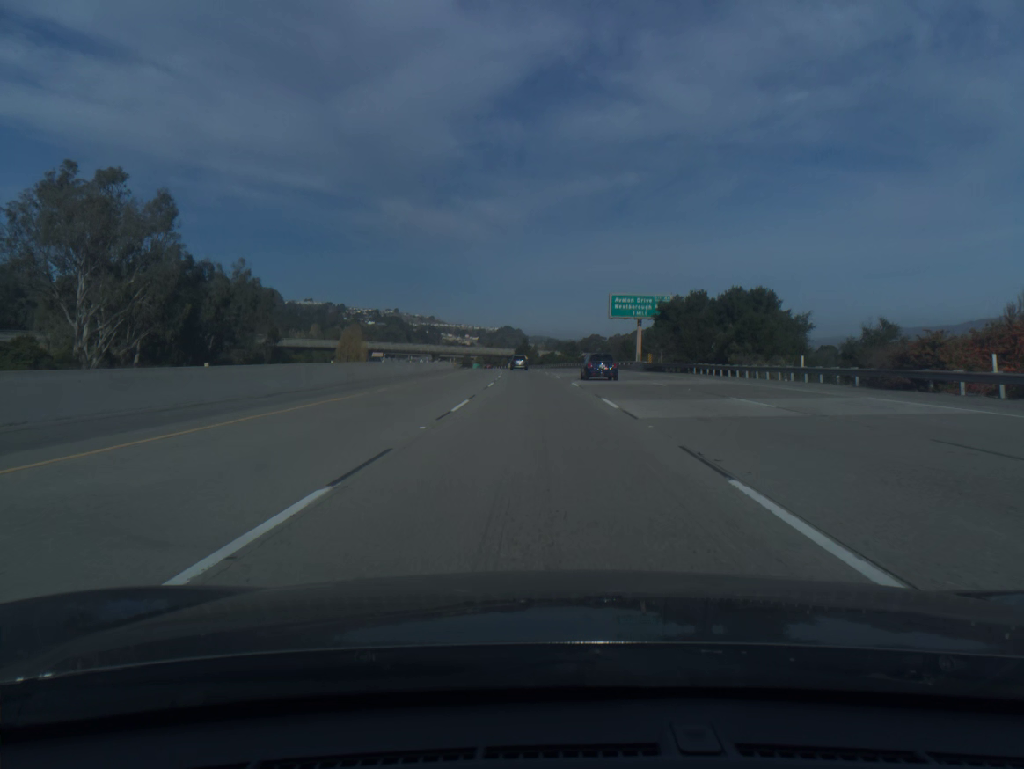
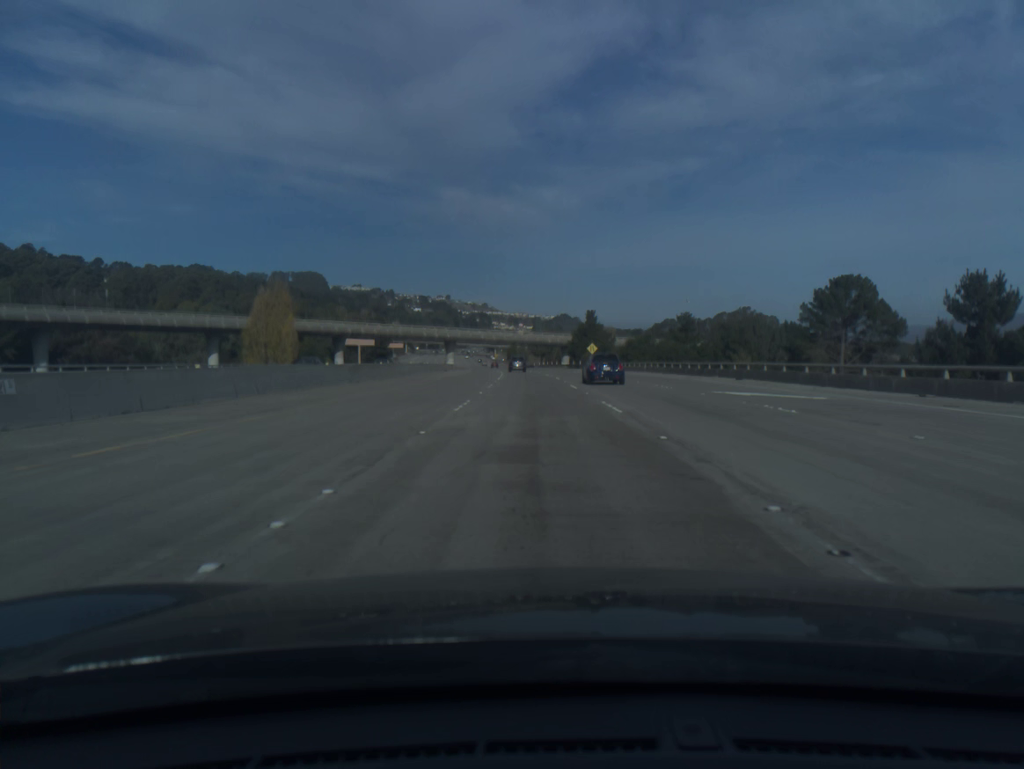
(-3.5, +103.1) m; -4°
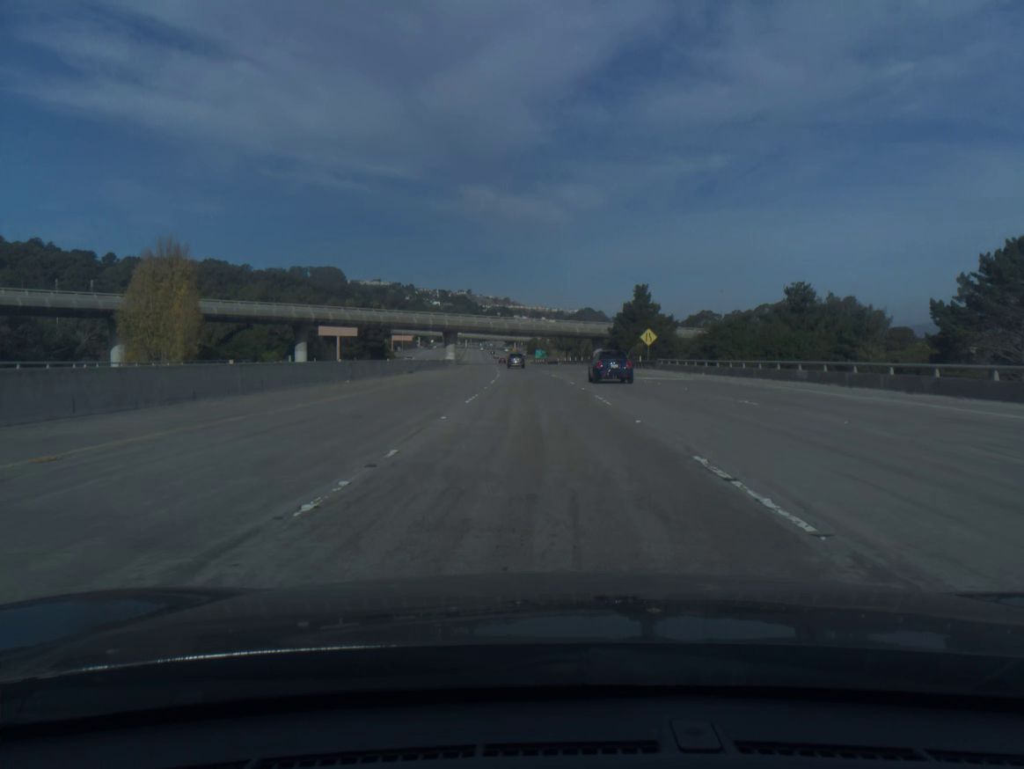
(-0.6, +41.1) m; -2°
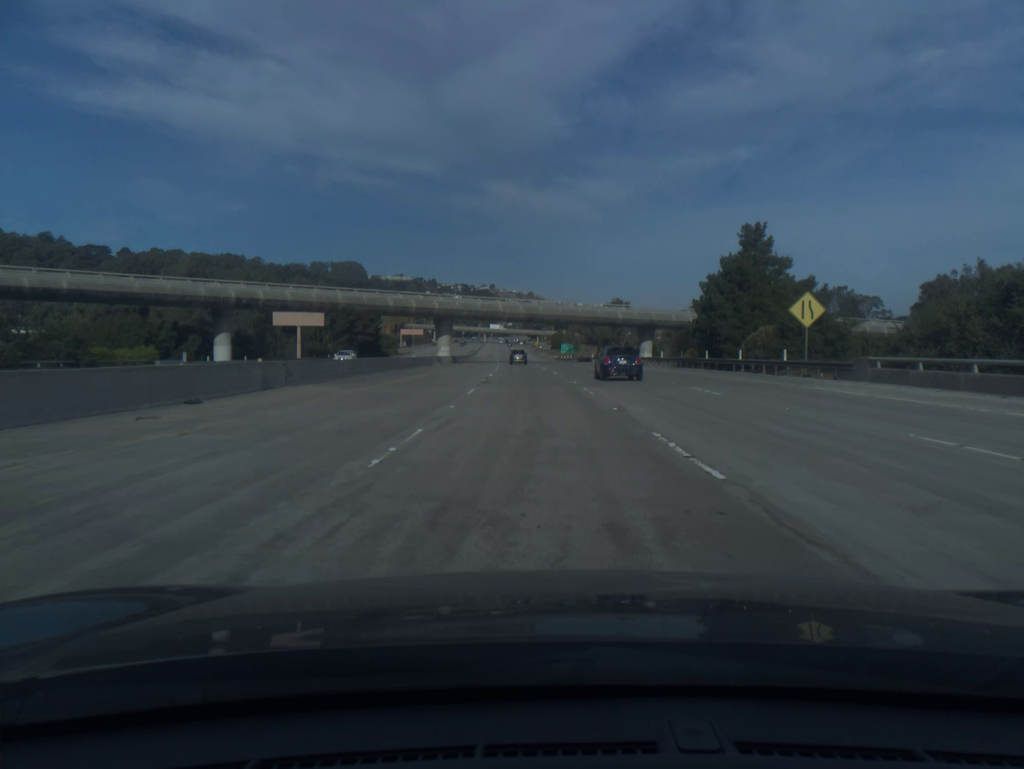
(-0.6, +41.2) m; -2°
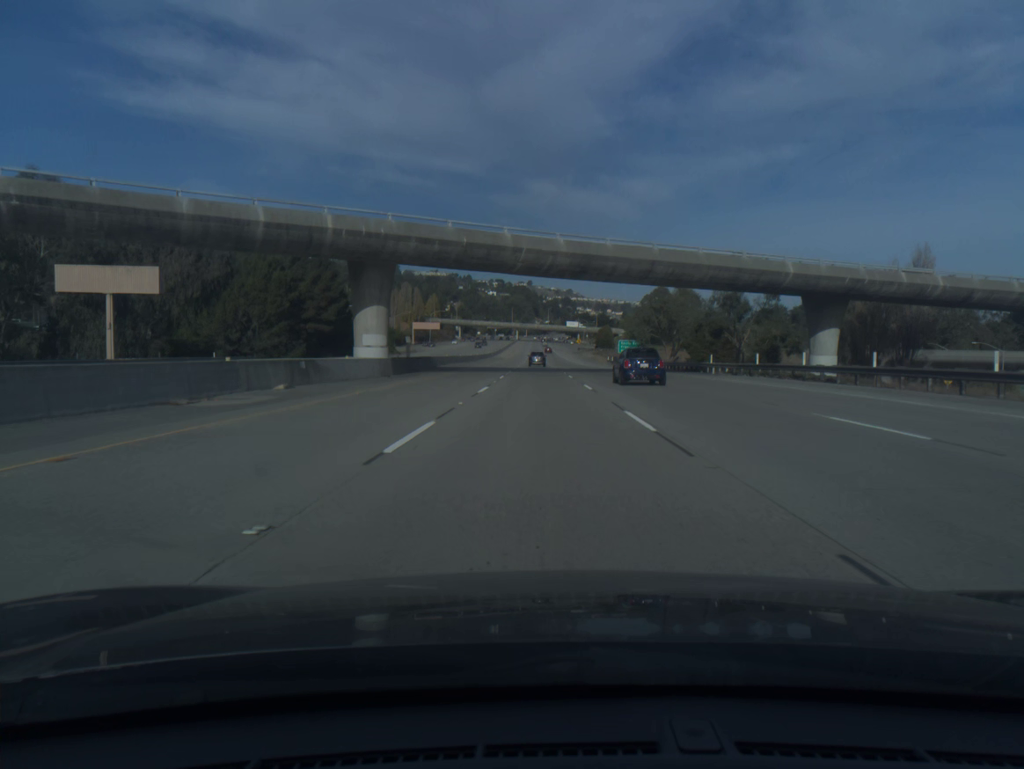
(-1.6, +61.8) m; -3°
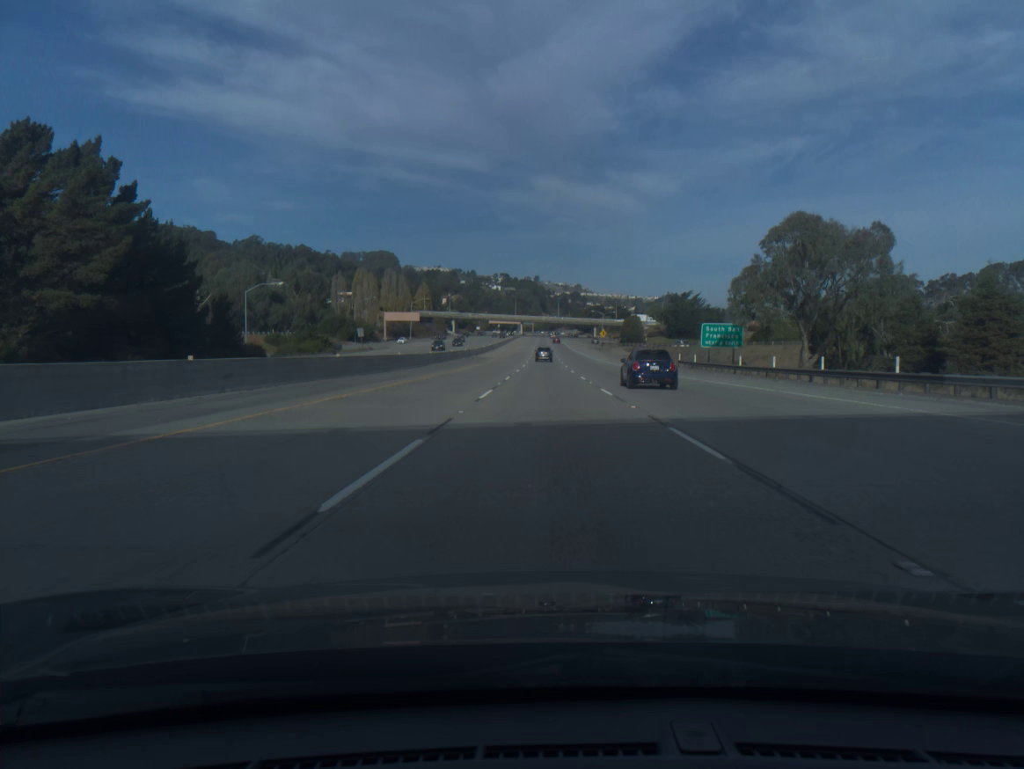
(-0.5, +61.8) m; -1°
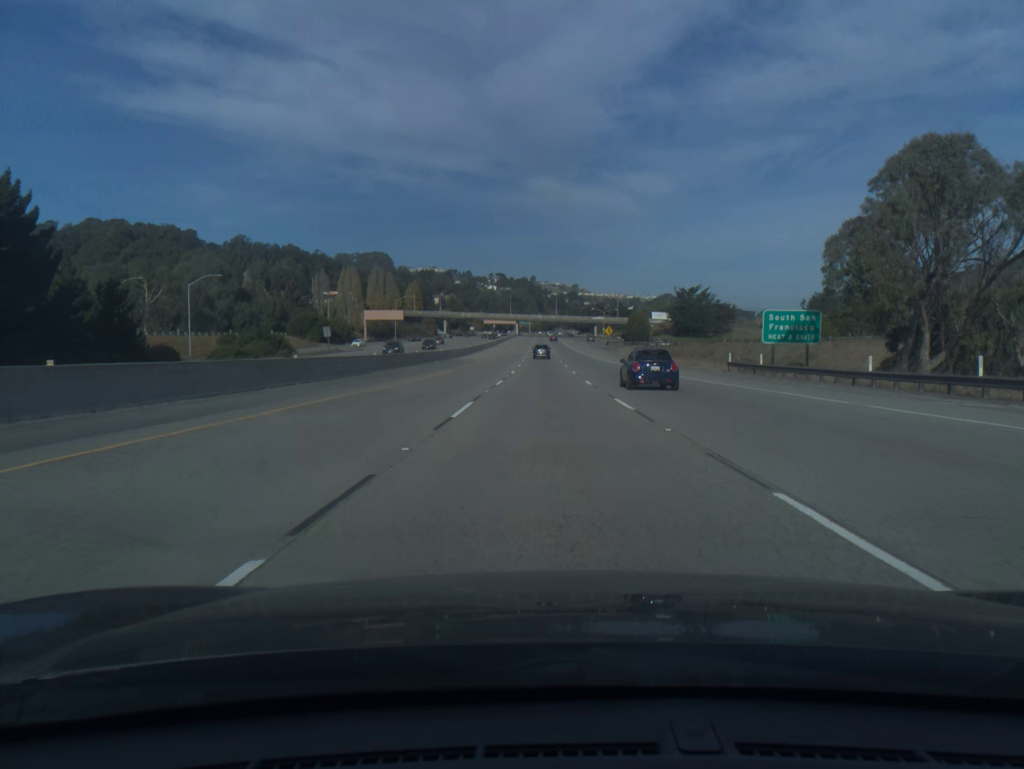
(0.0, +20.6) m; 0°
